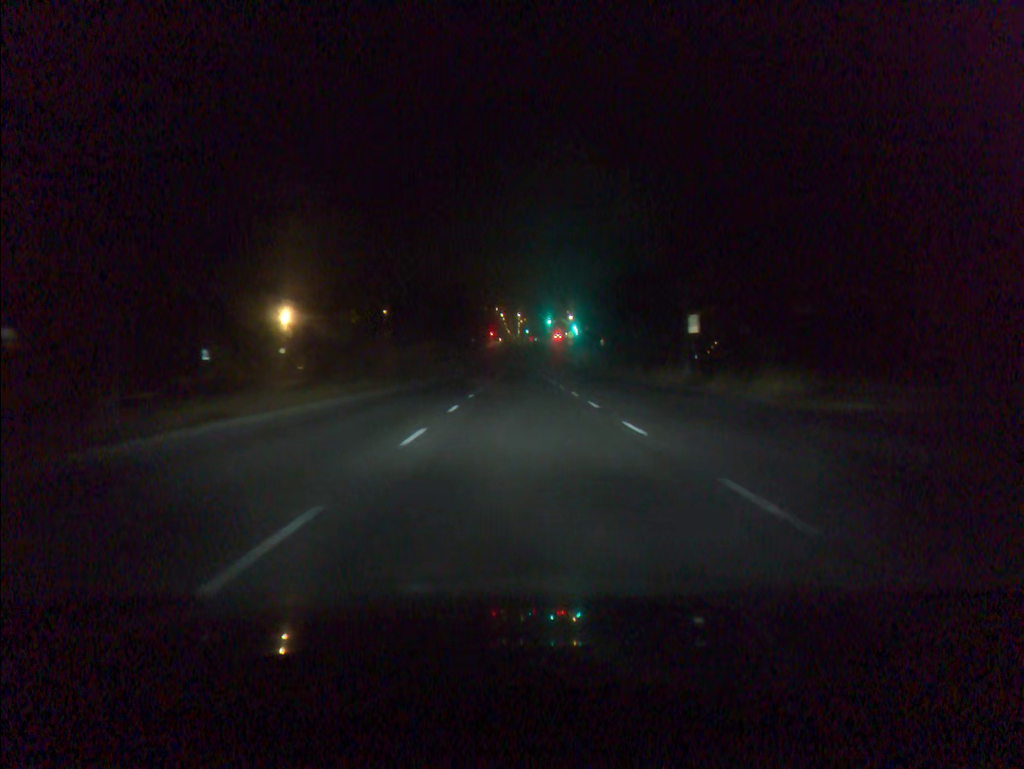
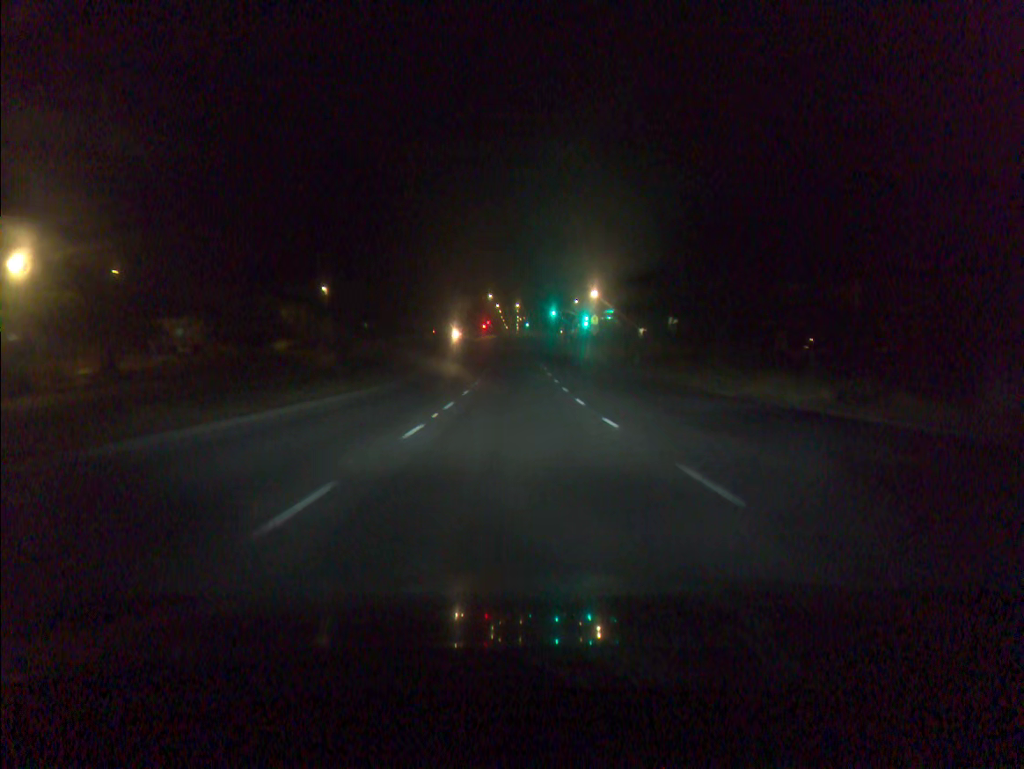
(+0.2, +42.4) m; 0°
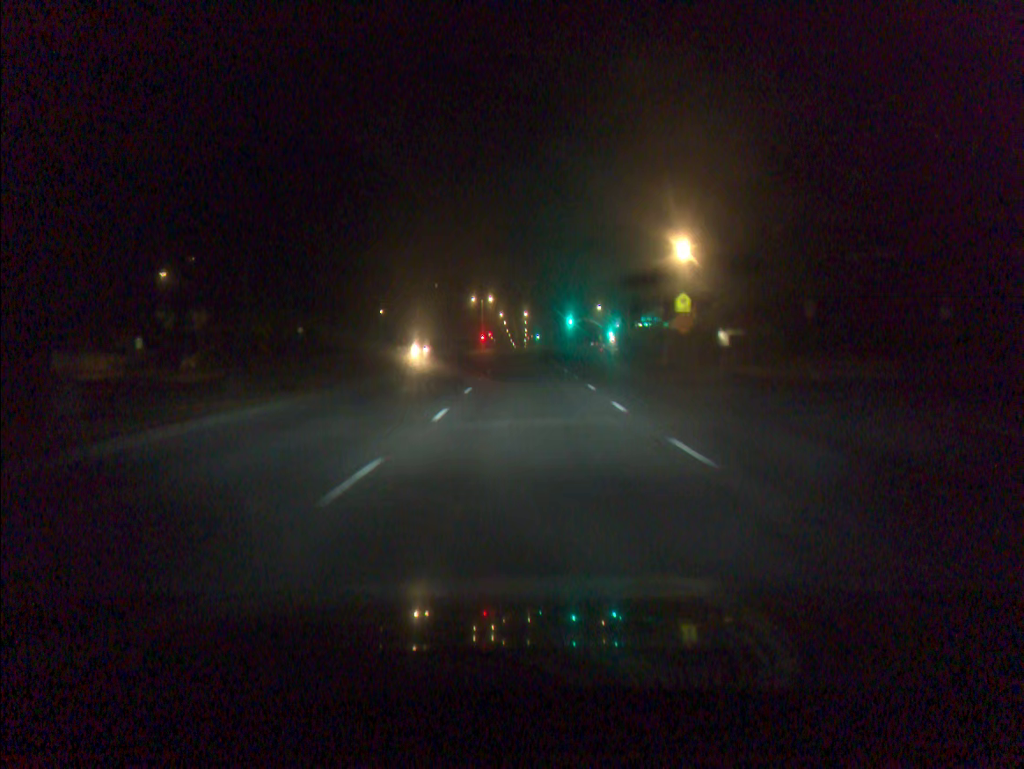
(-0.2, +42.1) m; -1°
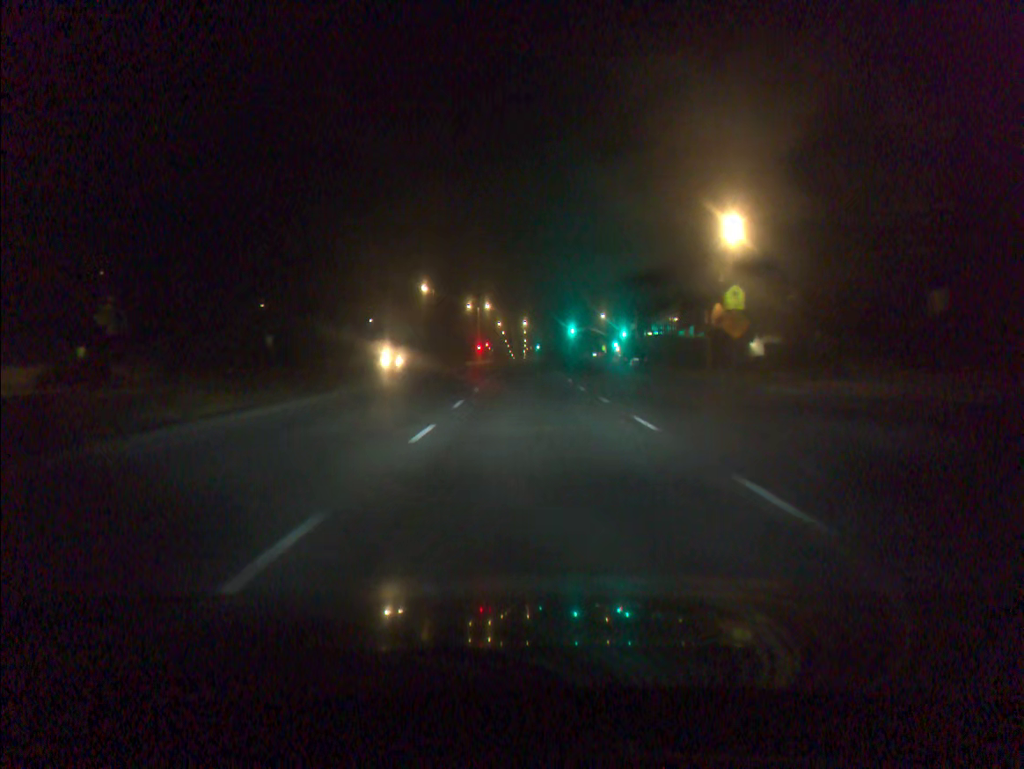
(0.0, +10.3) m; 0°
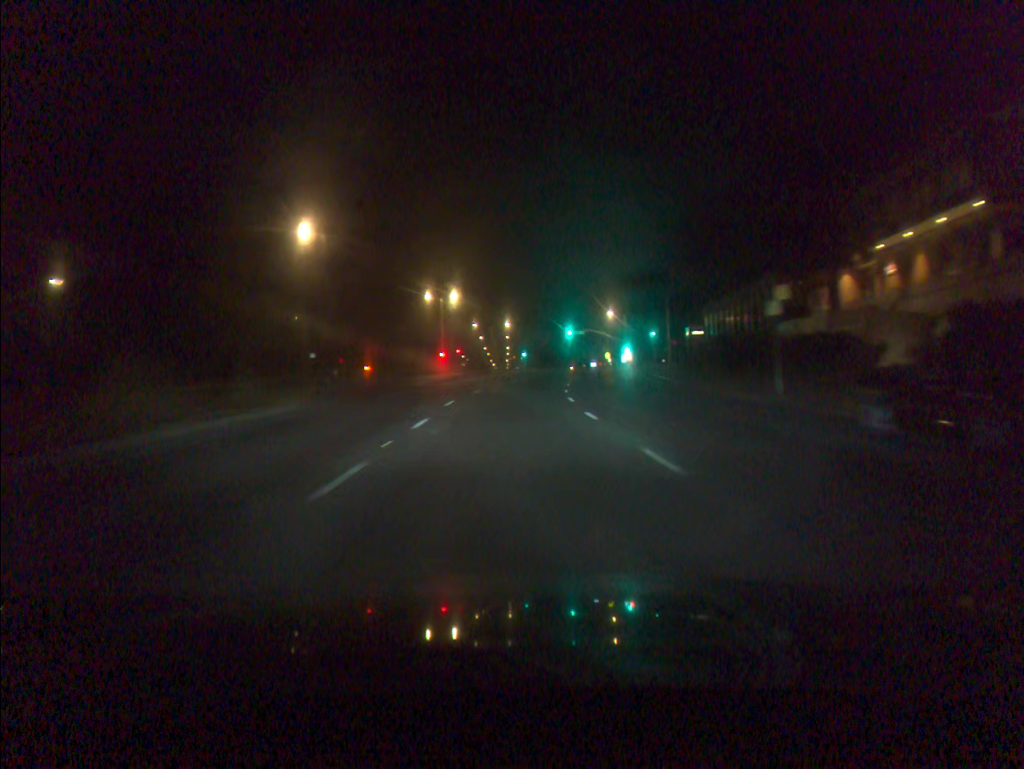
(+0.4, +39.6) m; +1°
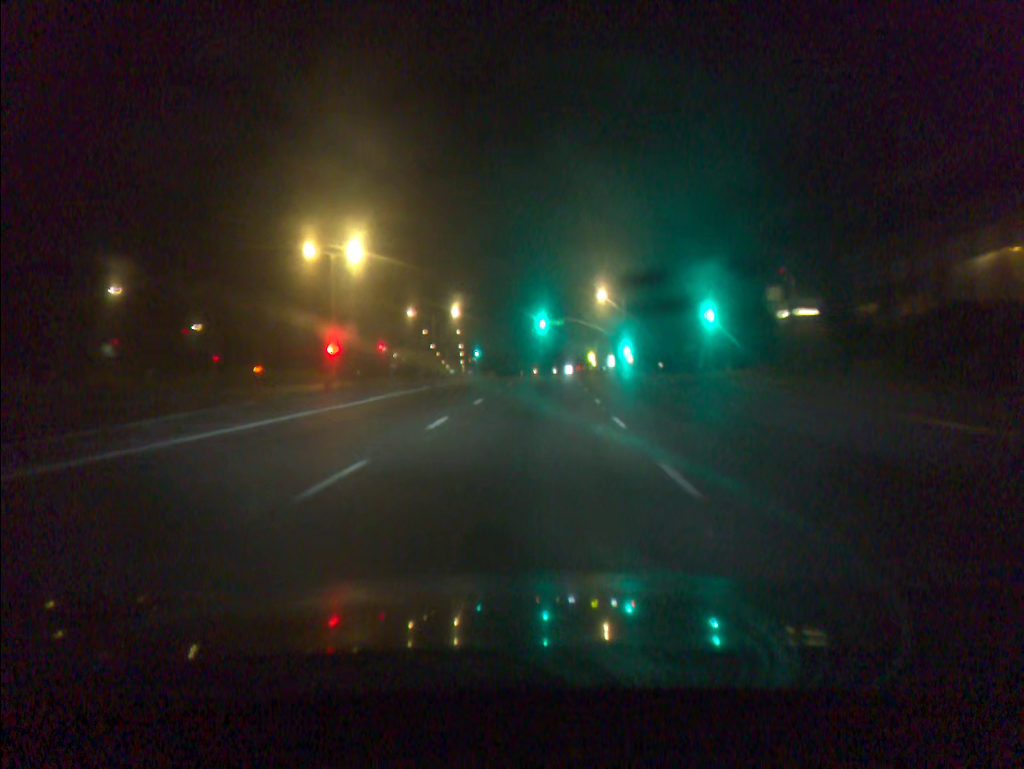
(+1.0, +38.3) m; +3°
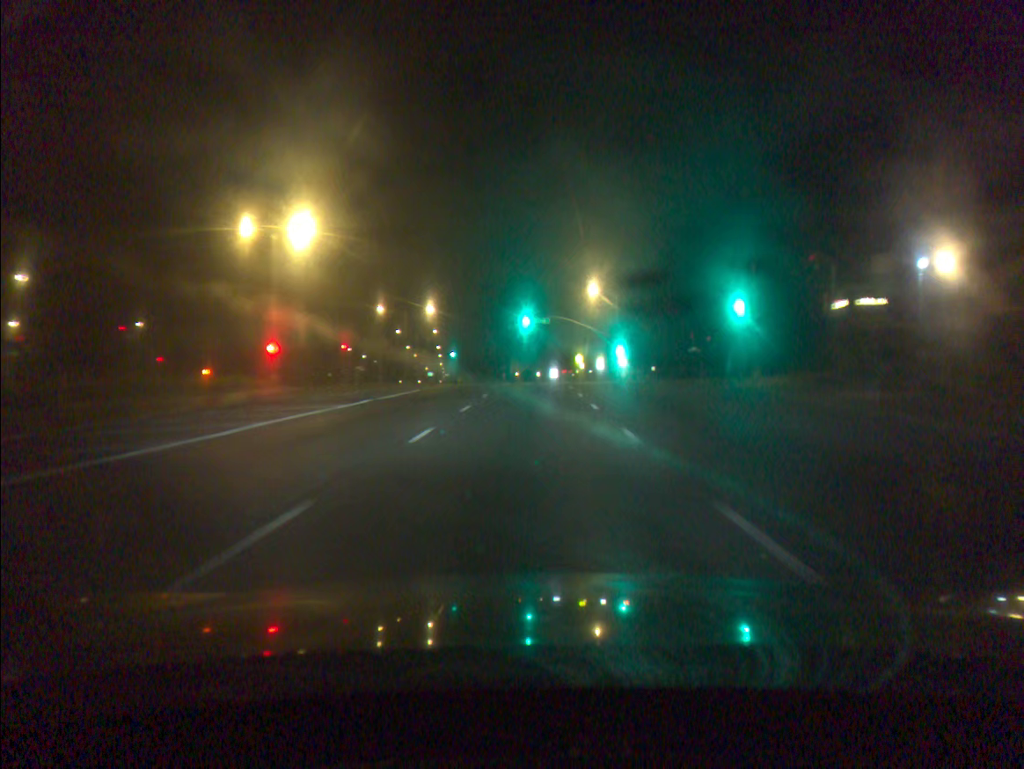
(+0.1, +9.5) m; +1°
